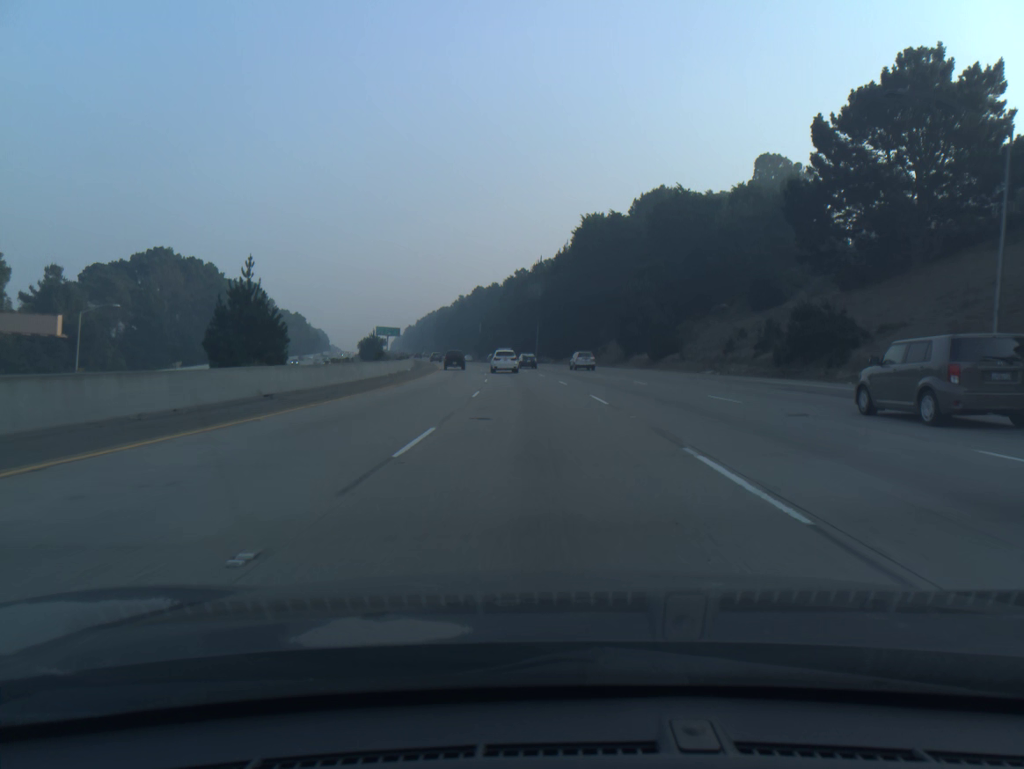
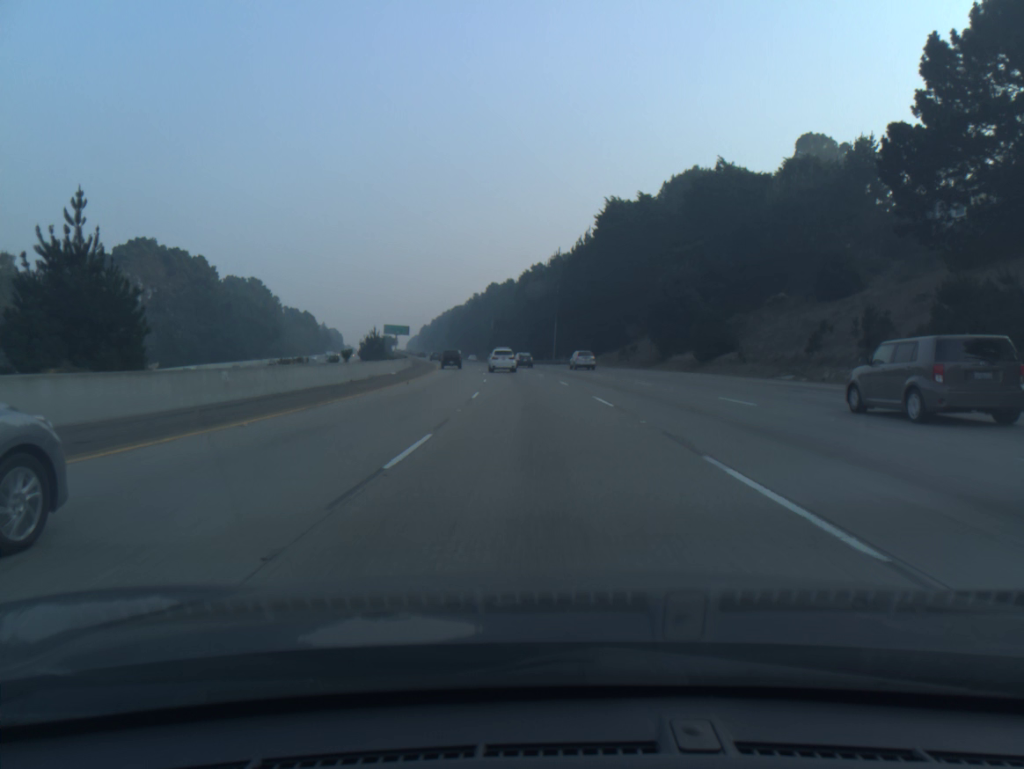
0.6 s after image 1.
(-0.2, +15.4) m; -1°
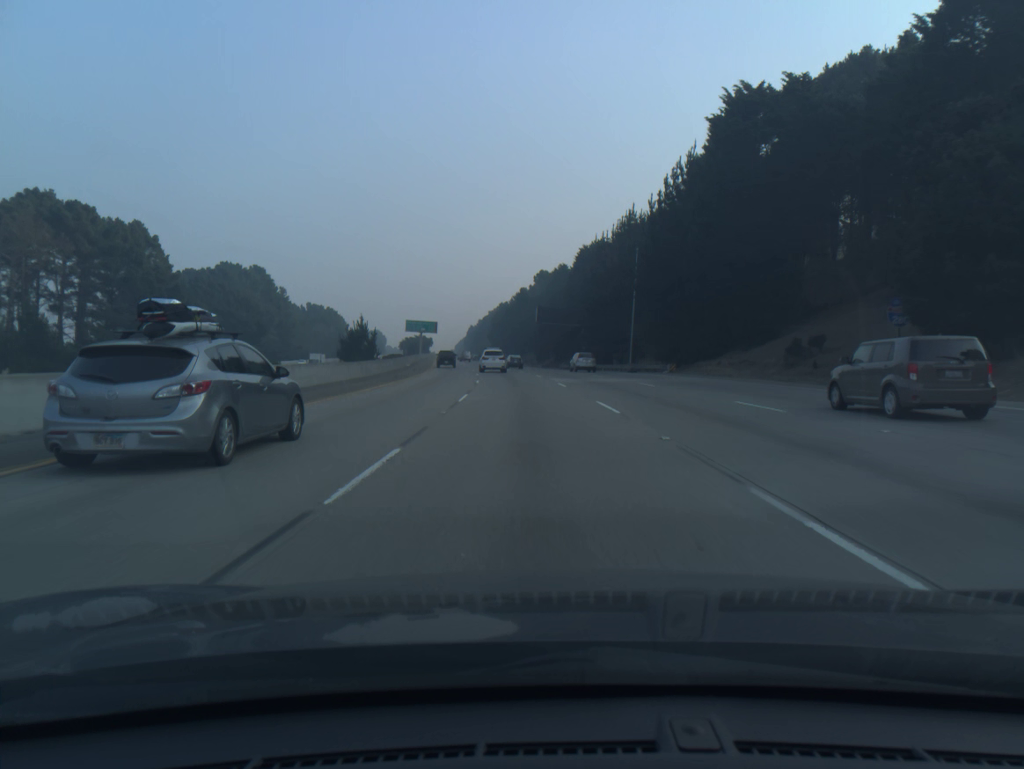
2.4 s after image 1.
(-1.5, +46.3) m; -4°
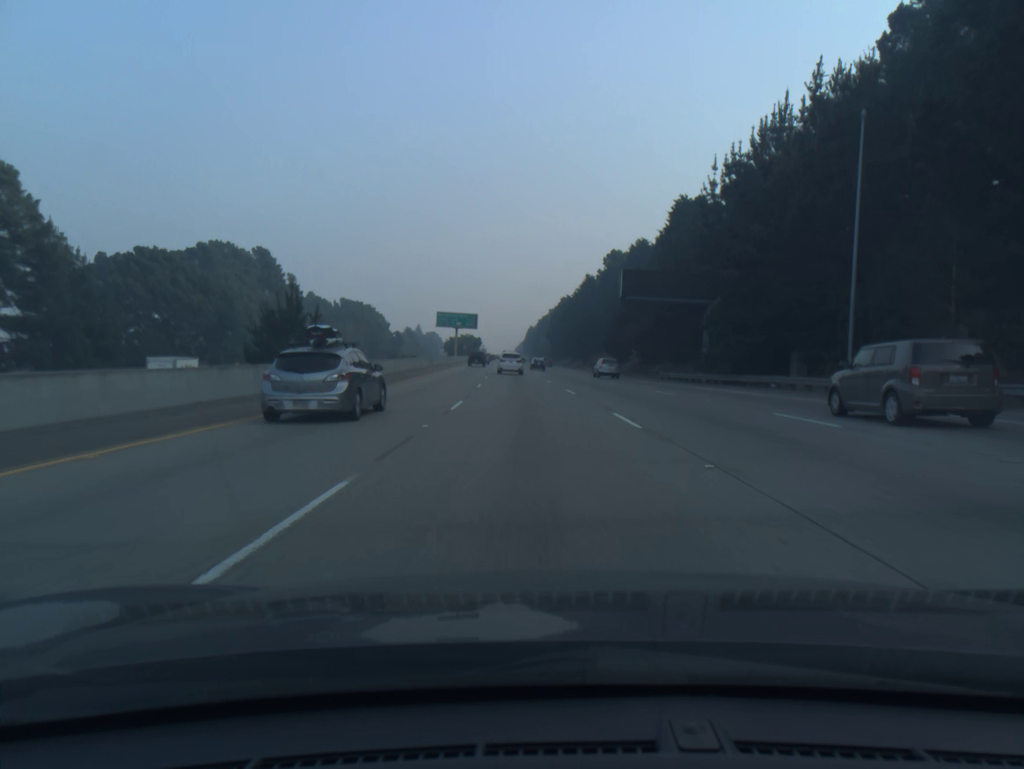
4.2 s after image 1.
(-1.8, +46.4) m; -5°
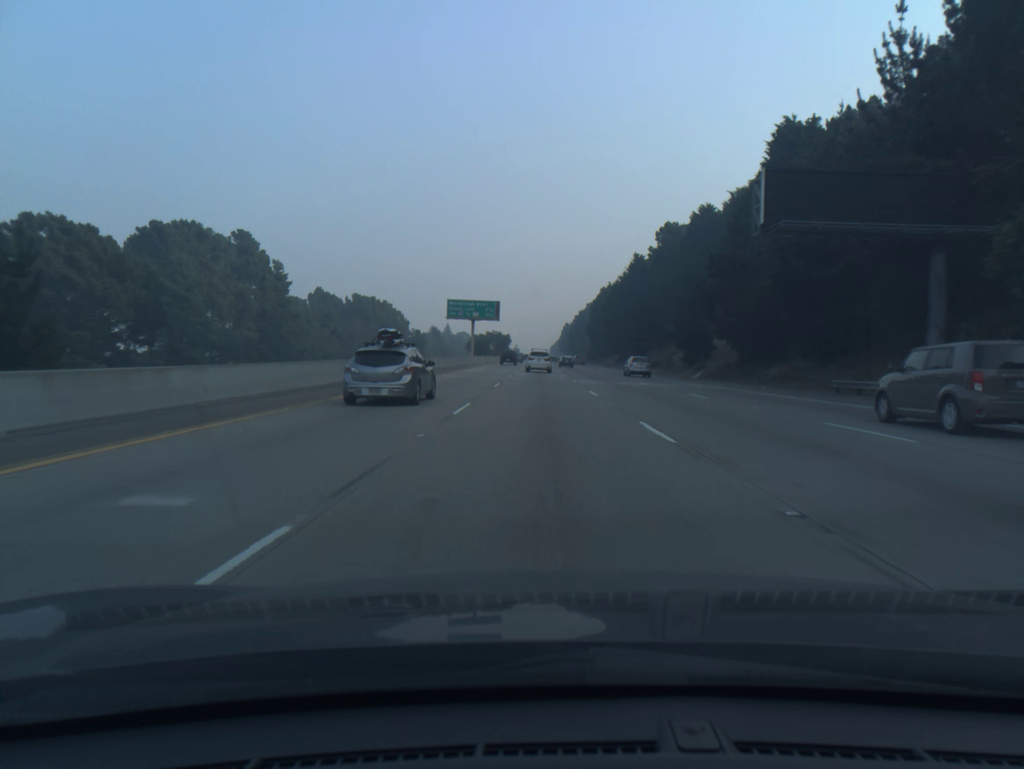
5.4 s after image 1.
(-0.7, +31.2) m; -2°
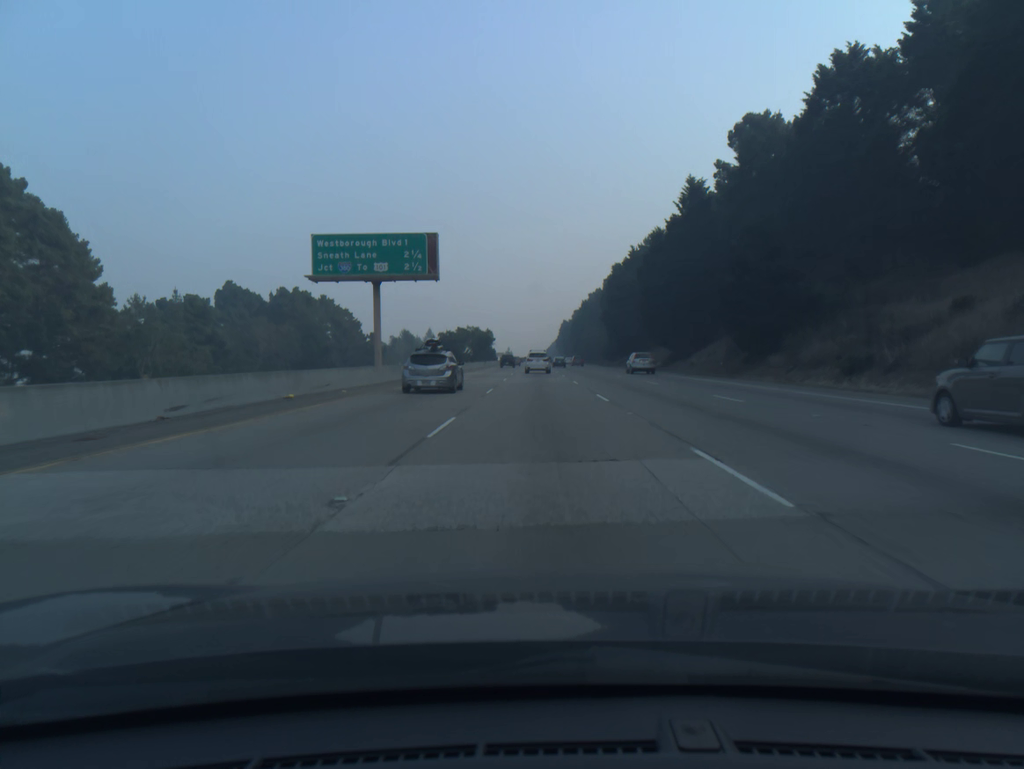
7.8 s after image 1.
(-0.3, +63.1) m; 0°
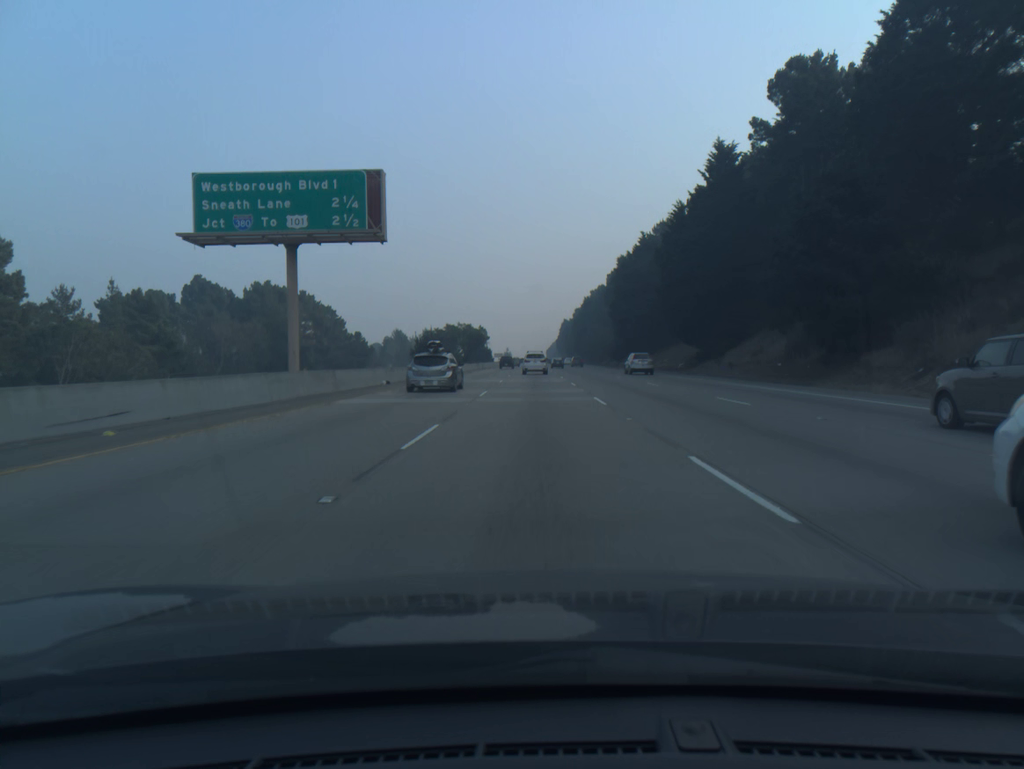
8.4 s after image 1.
(0.0, +15.8) m; 0°
